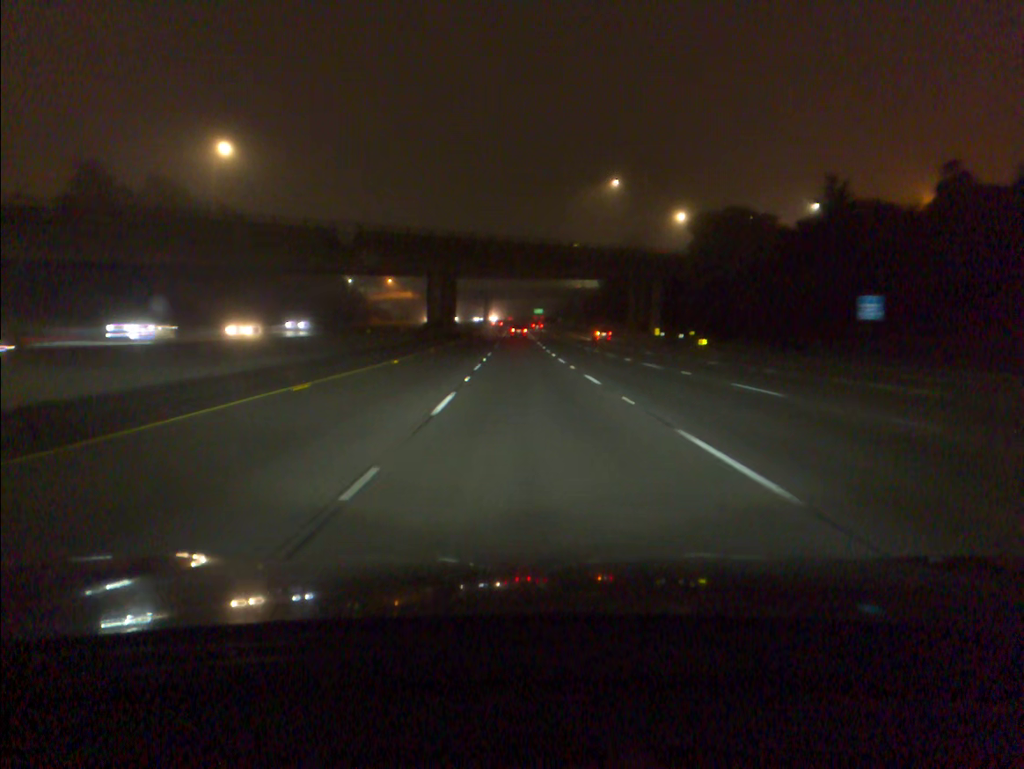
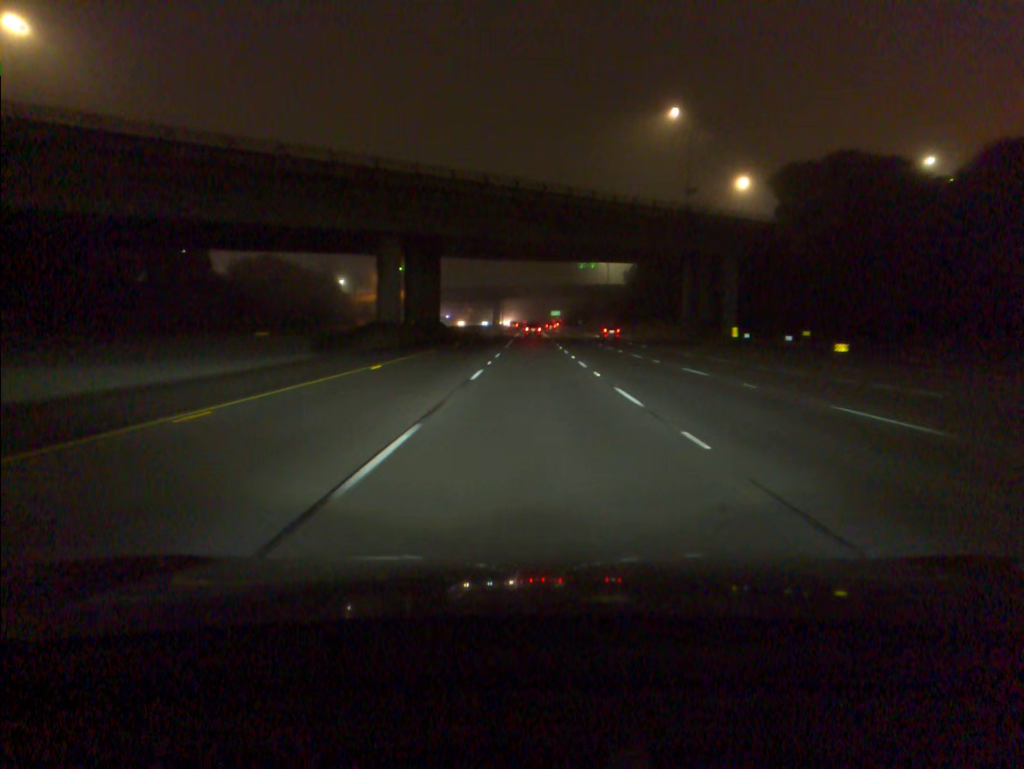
(-0.5, +35.4) m; -1°
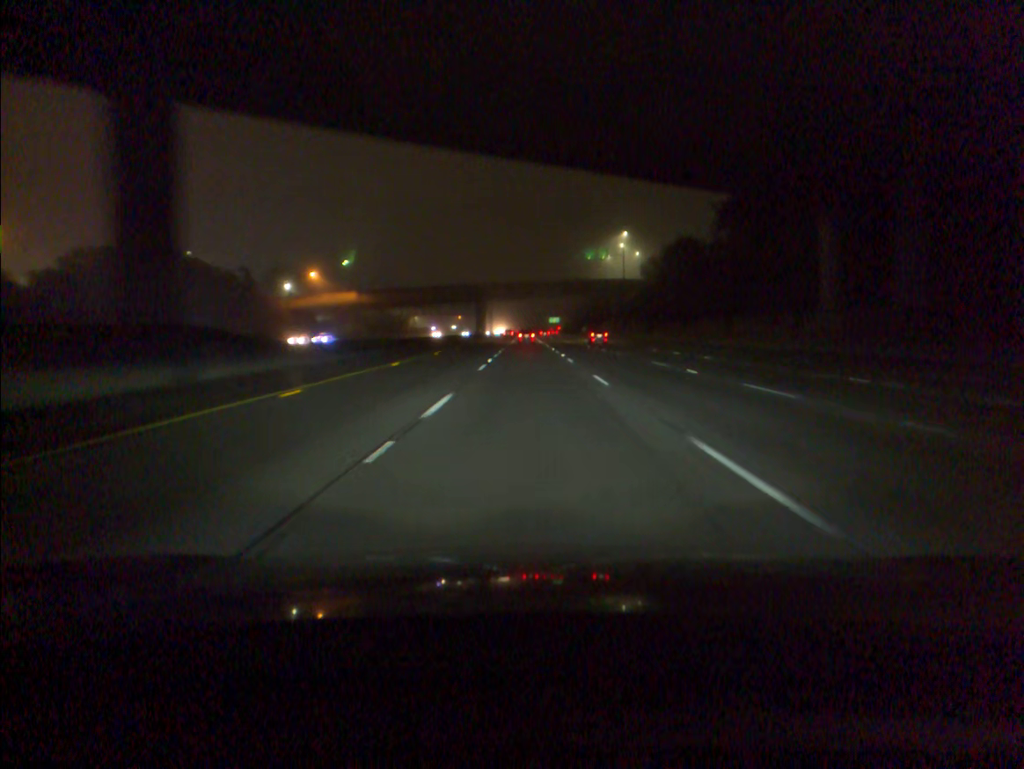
(+0.2, +52.9) m; 0°
